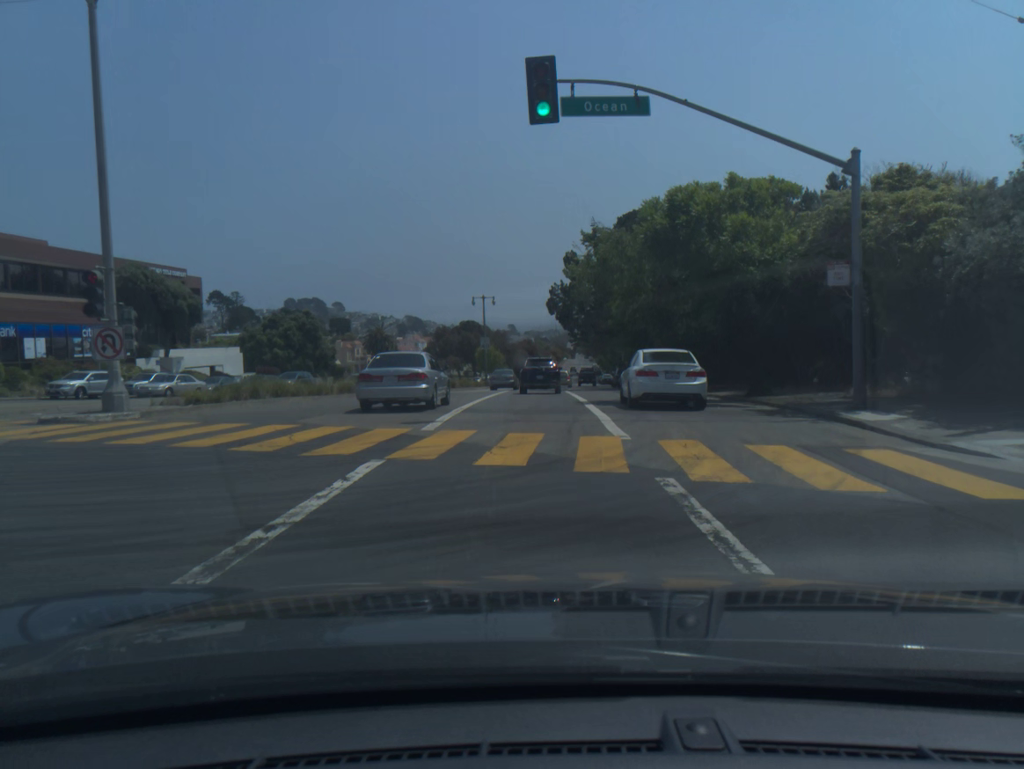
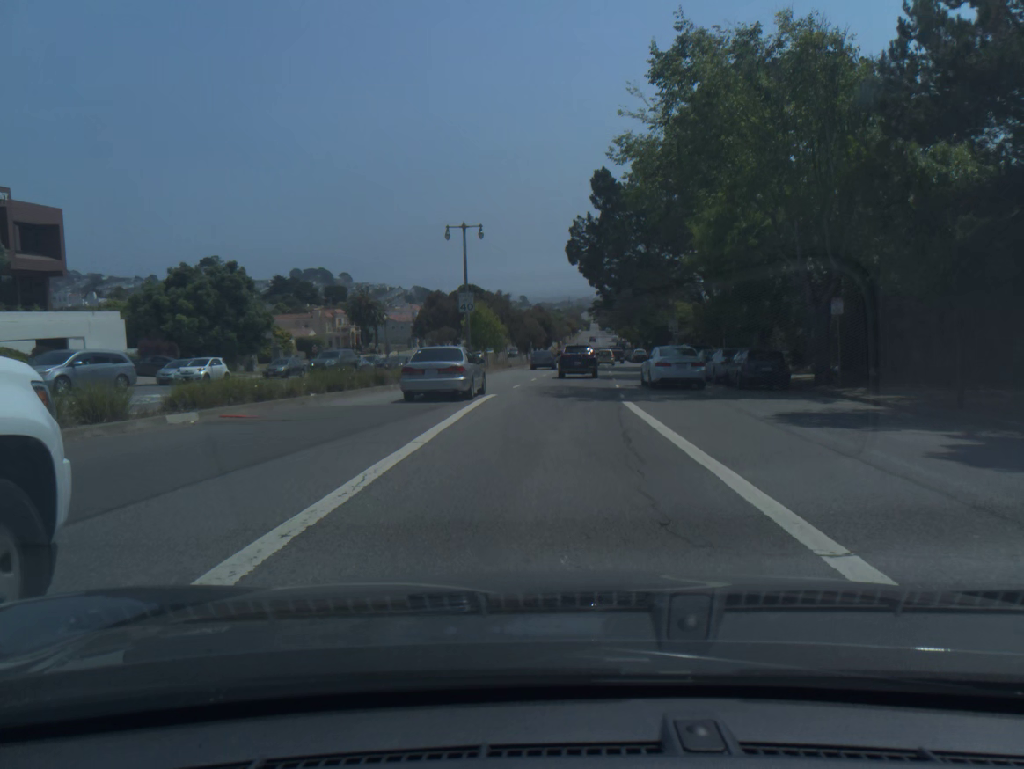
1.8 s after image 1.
(-0.4, +27.9) m; -1°
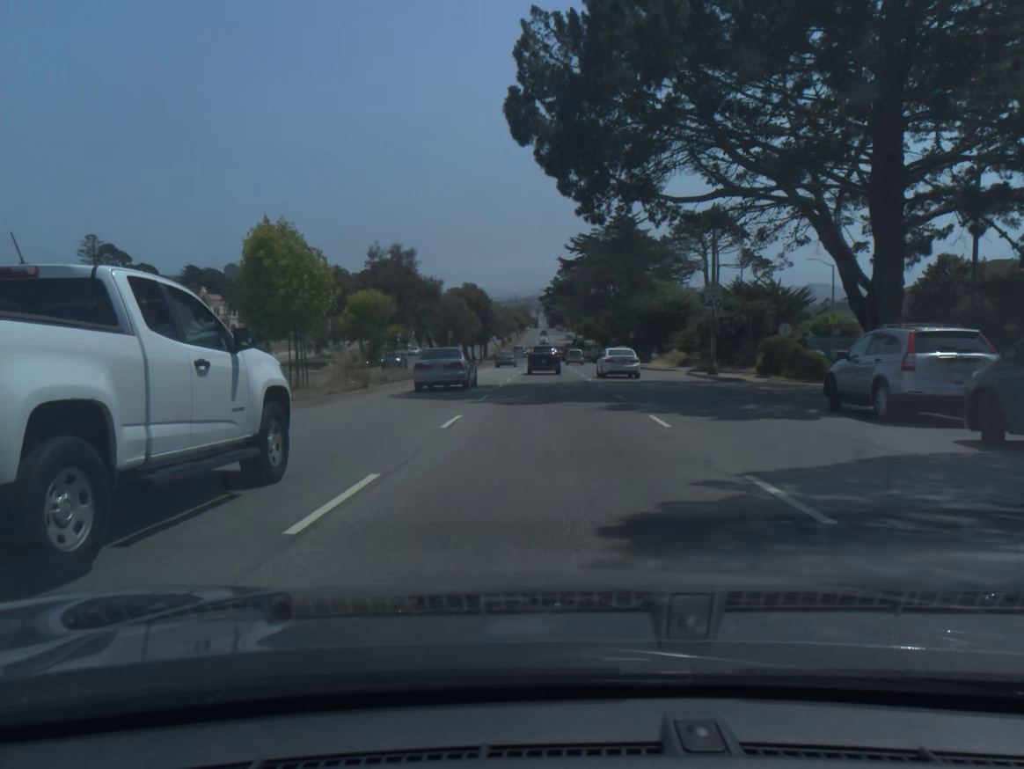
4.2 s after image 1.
(+1.1, +37.2) m; +4°
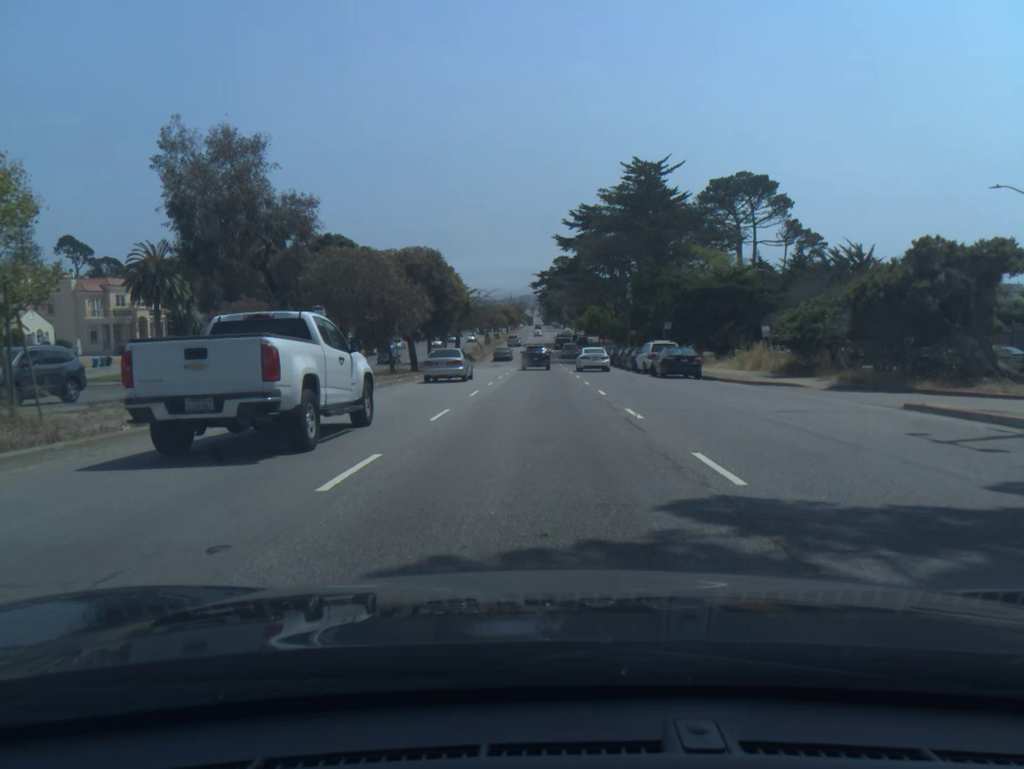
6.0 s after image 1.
(+0.2, +27.9) m; 0°
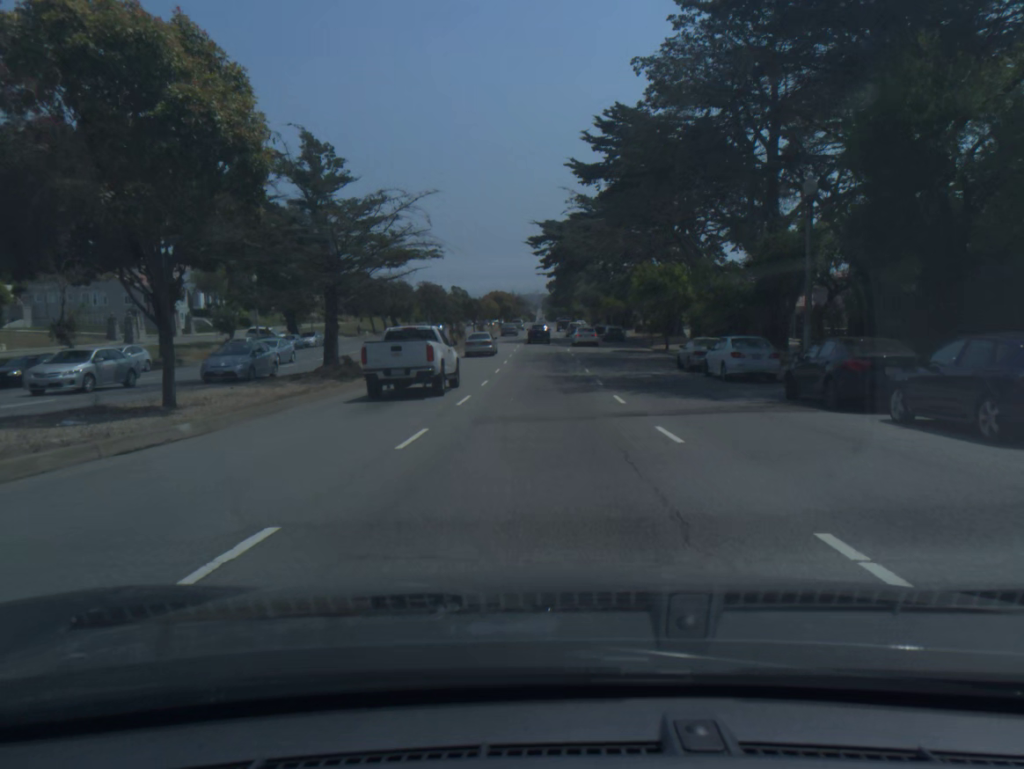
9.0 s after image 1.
(-0.3, +48.3) m; 0°
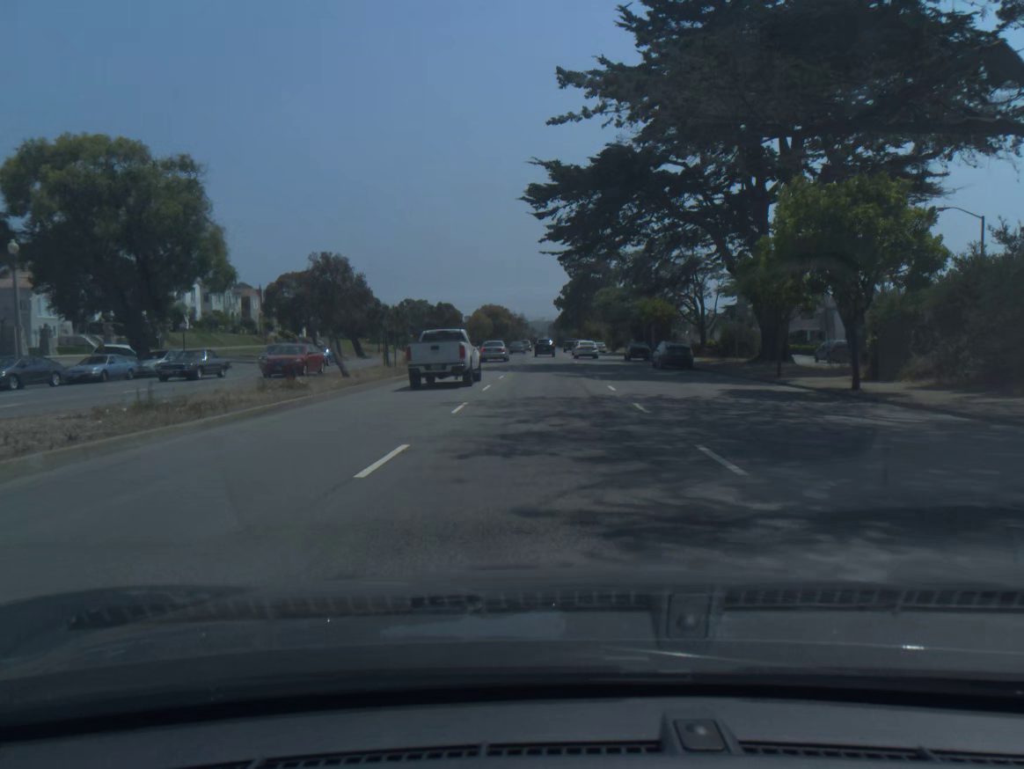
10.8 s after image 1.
(-0.2, +30.7) m; -1°
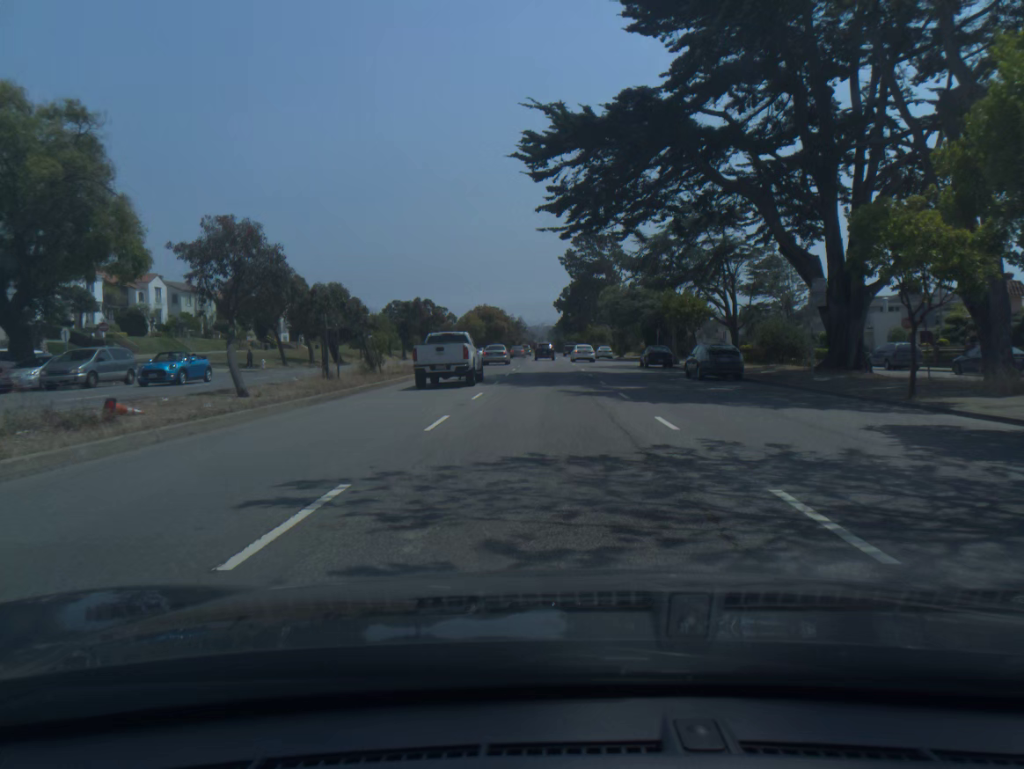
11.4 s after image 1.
(0.0, +10.5) m; 0°
